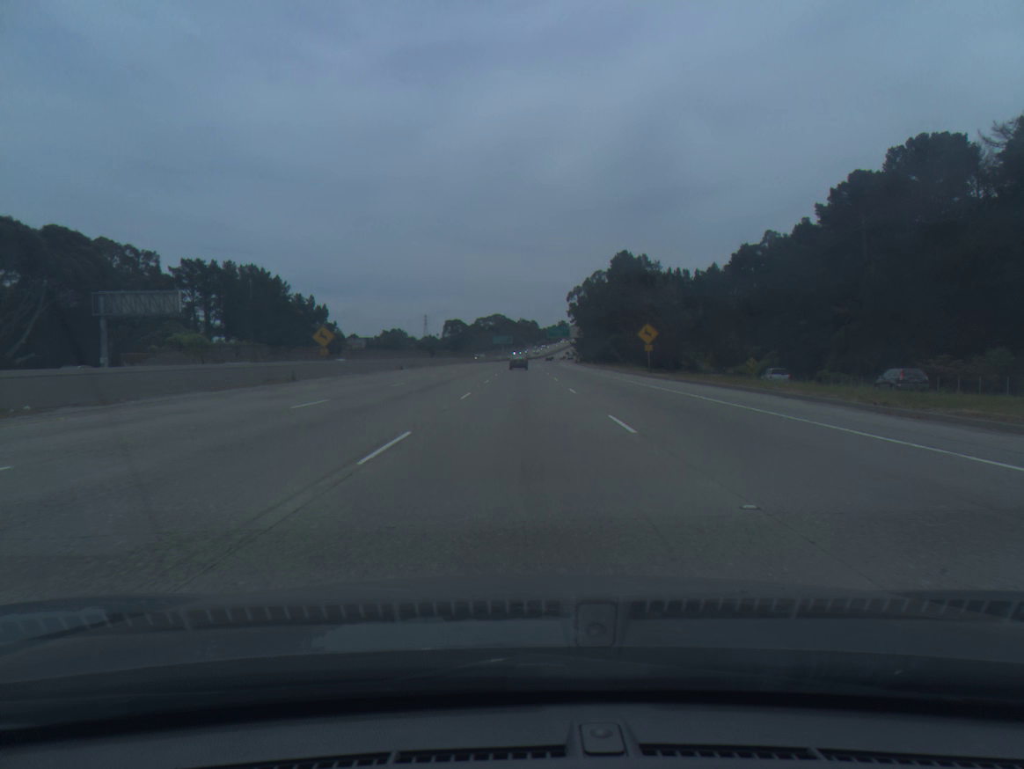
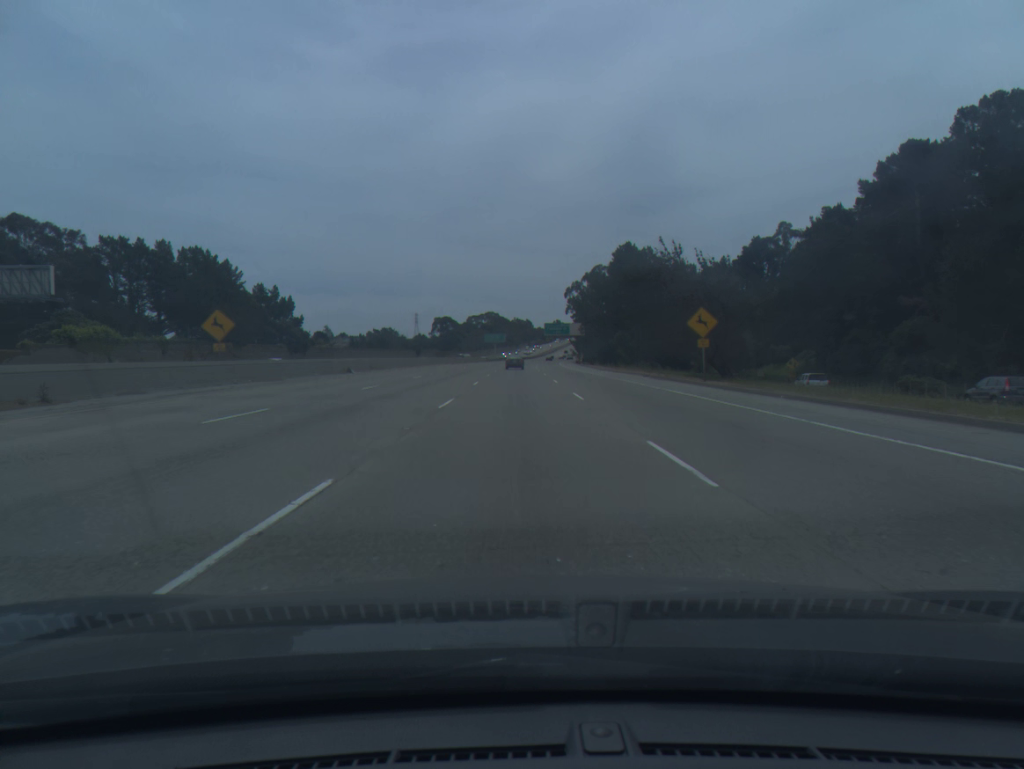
(+0.1, +19.7) m; 0°
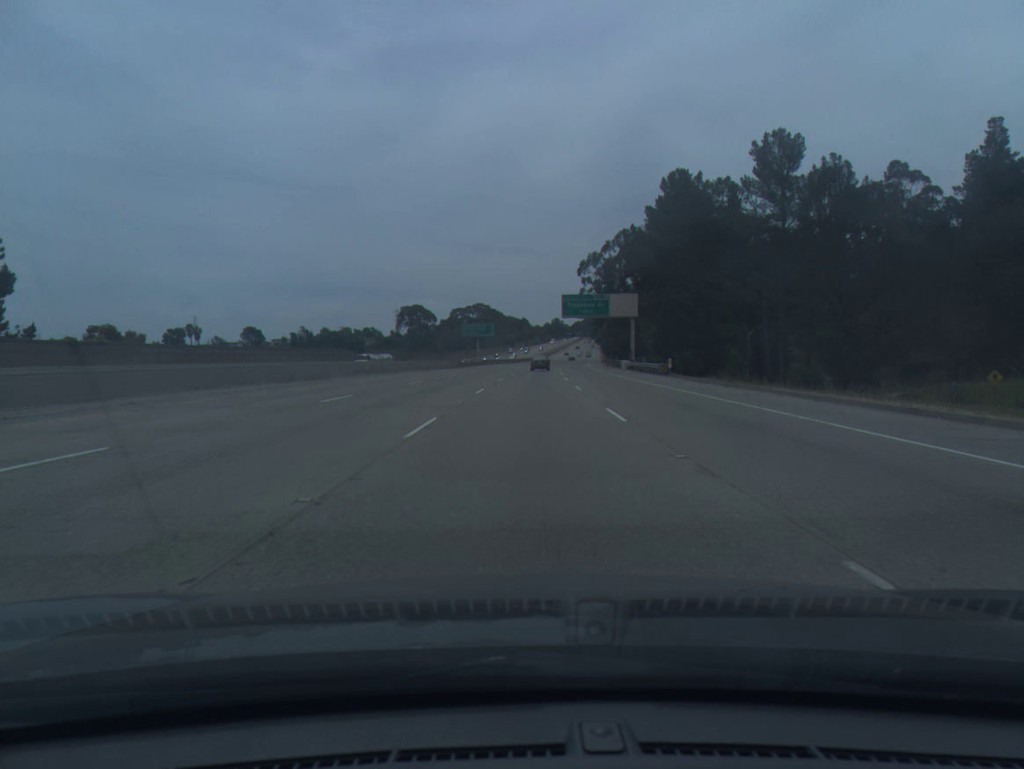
(+0.1, +79.6) m; 0°
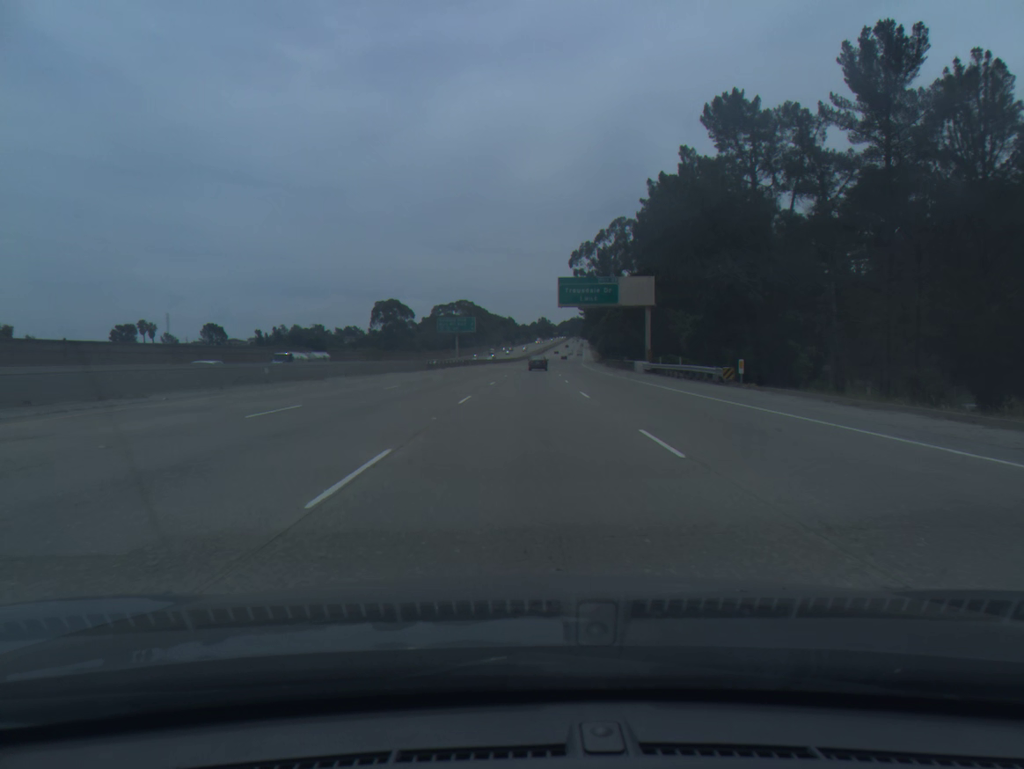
(+0.2, +20.1) m; +1°
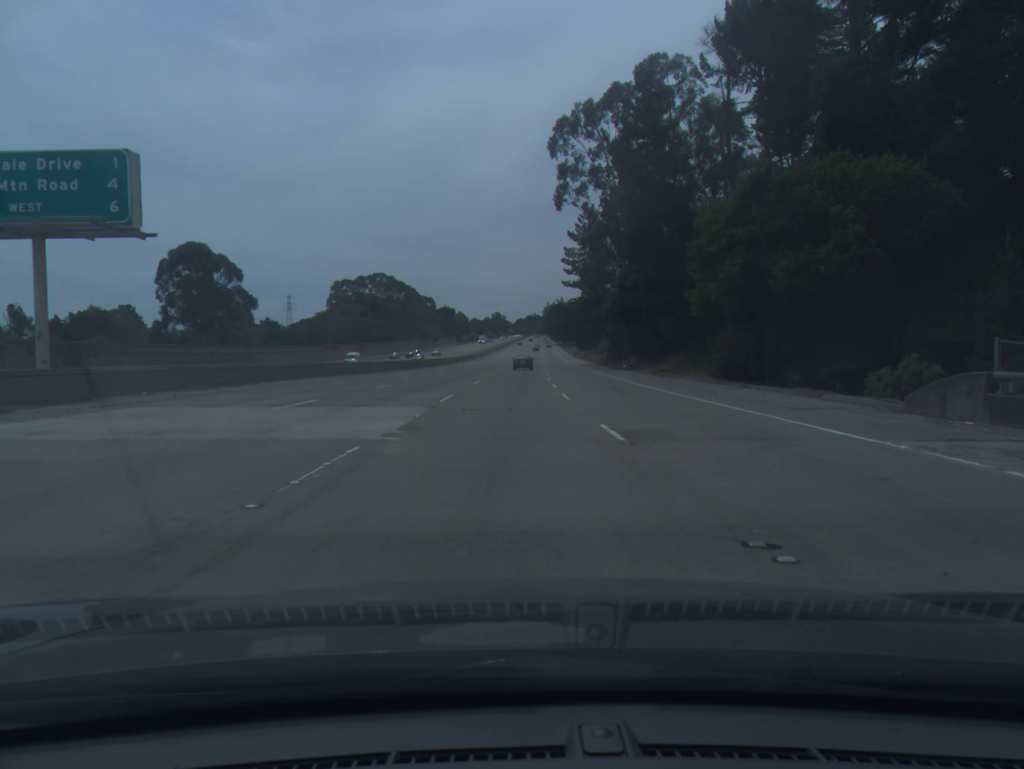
(+3.7, +100.8) m; +3°
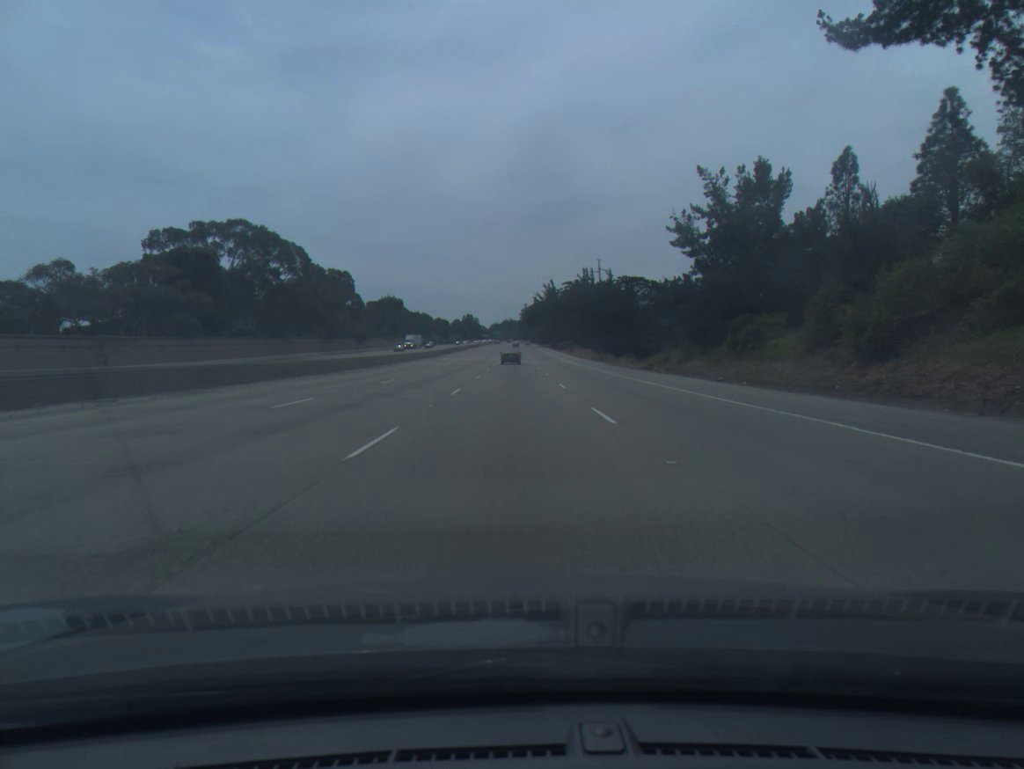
(+1.6, +100.0) m; +2°
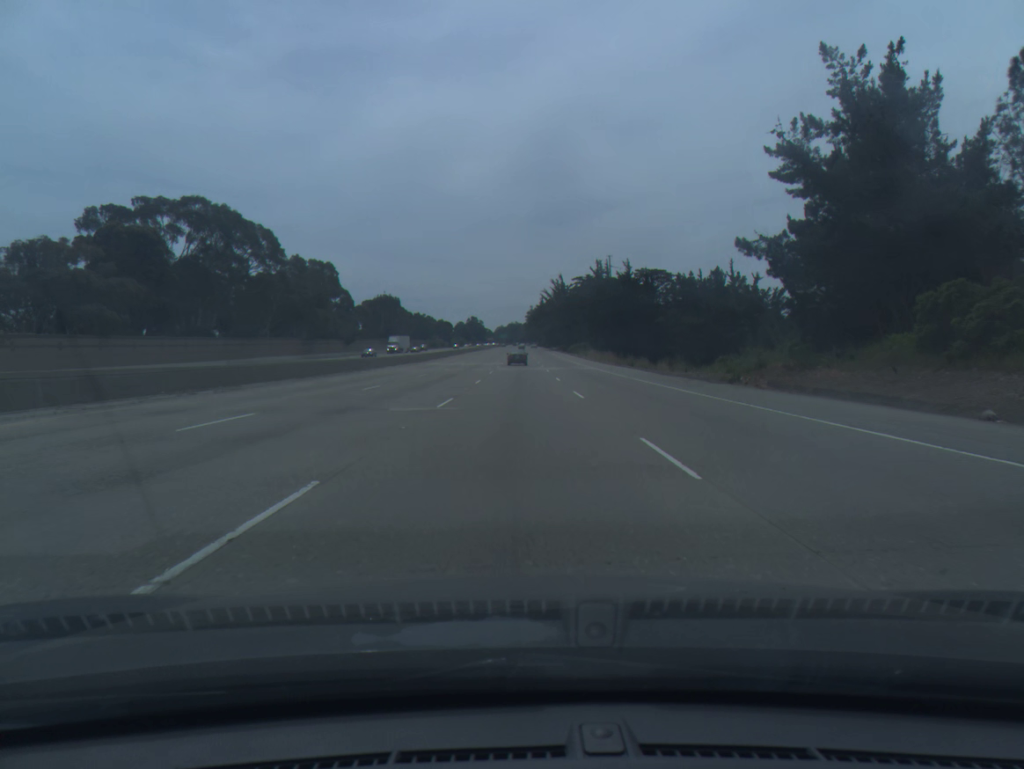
(-0.1, +20.0) m; 0°
